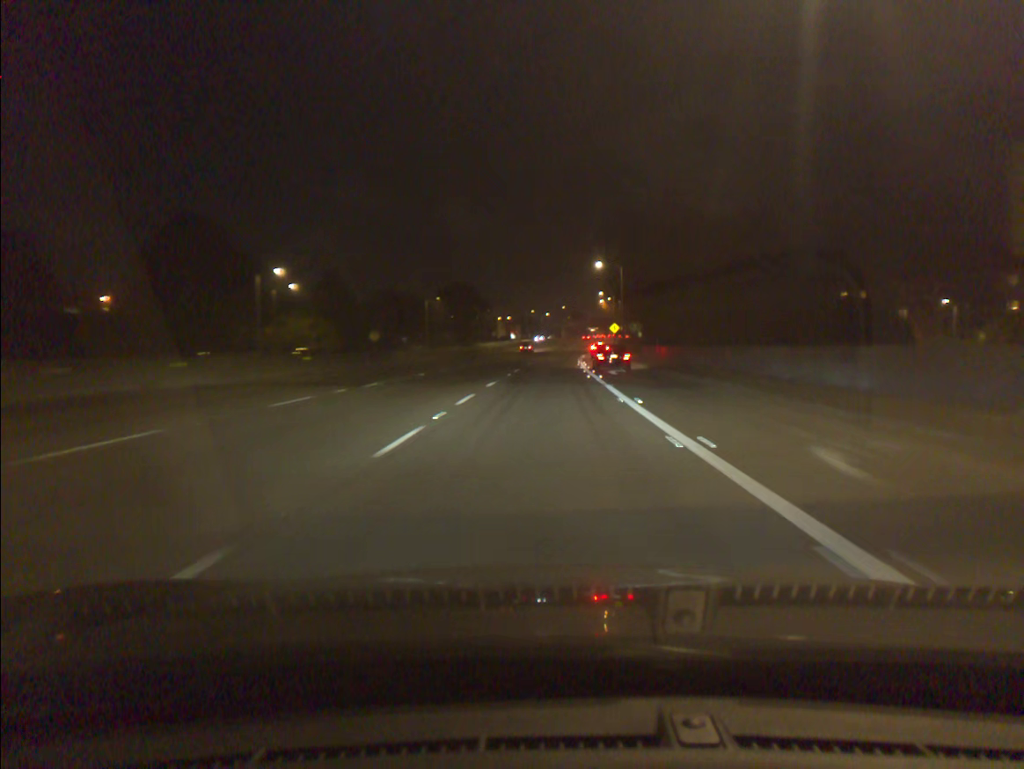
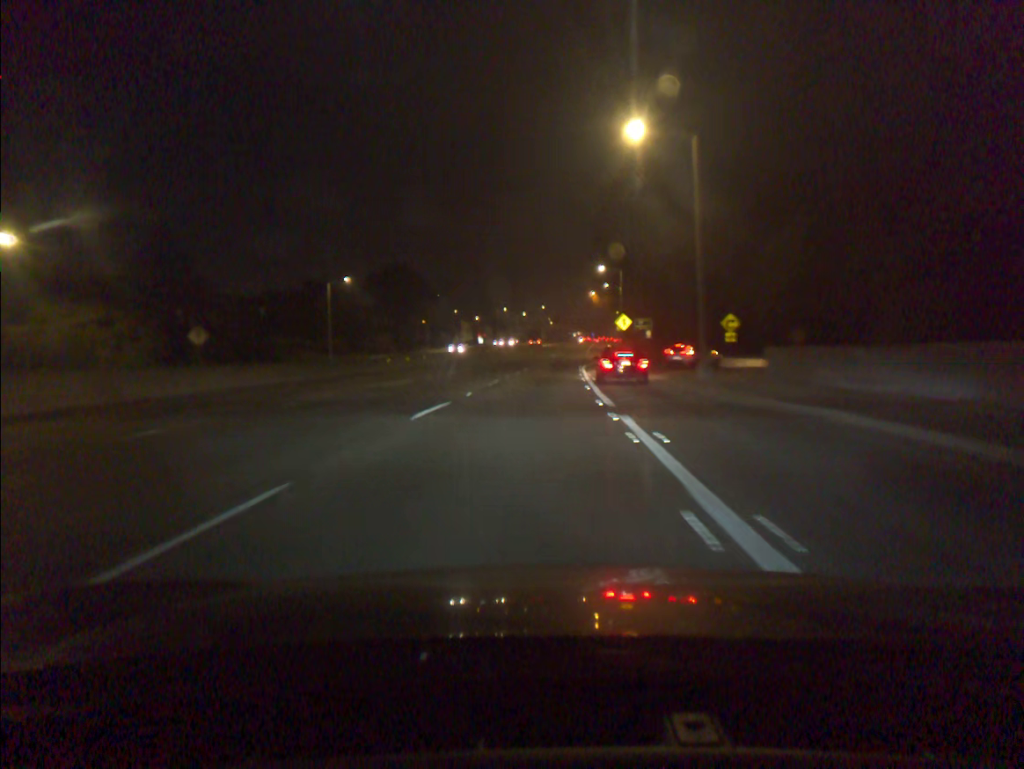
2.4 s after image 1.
(+1.2, +49.5) m; +1°
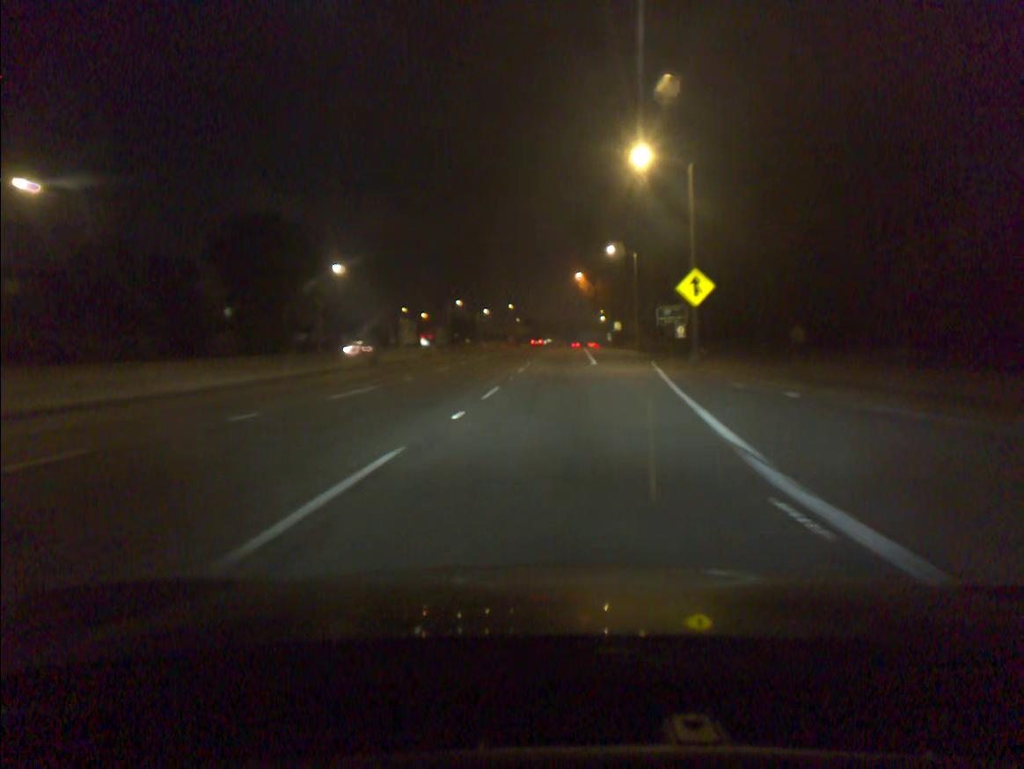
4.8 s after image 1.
(+0.6, +51.4) m; +2°
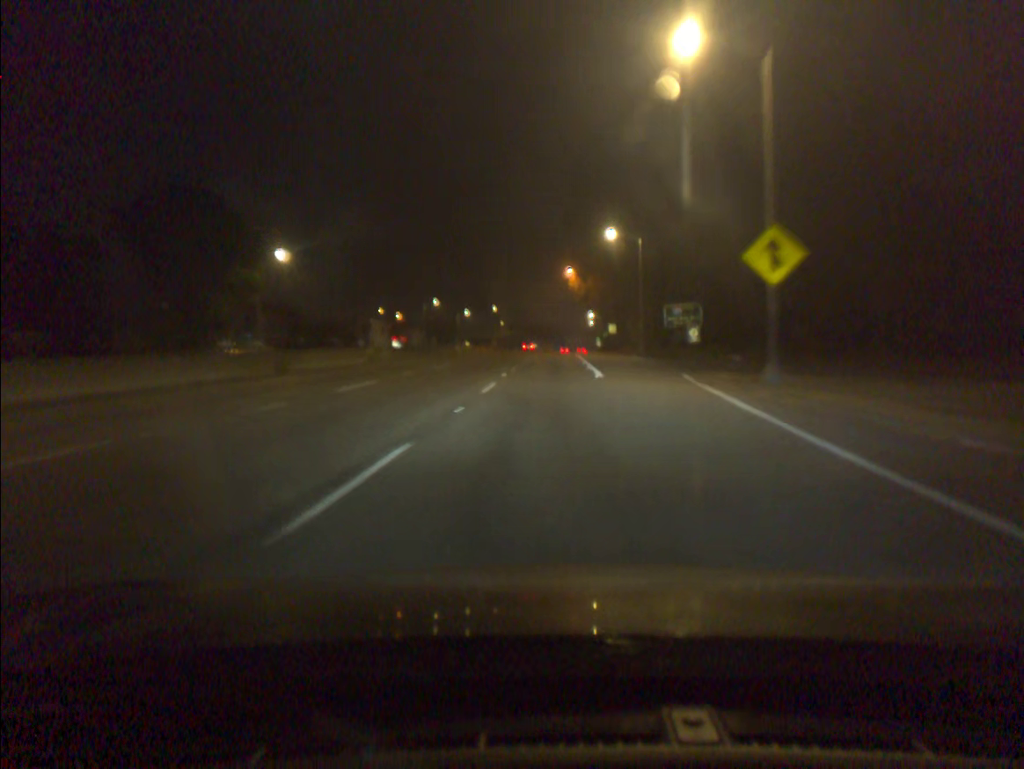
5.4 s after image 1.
(+0.1, +13.7) m; +1°
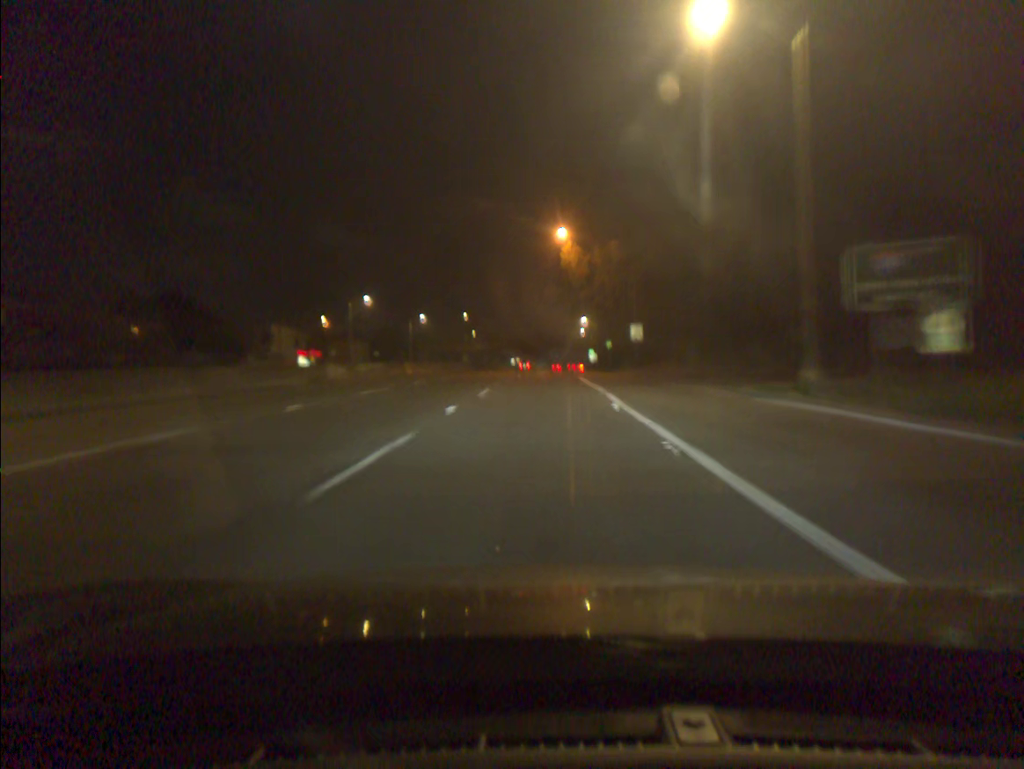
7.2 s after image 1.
(+0.8, +42.2) m; +1°
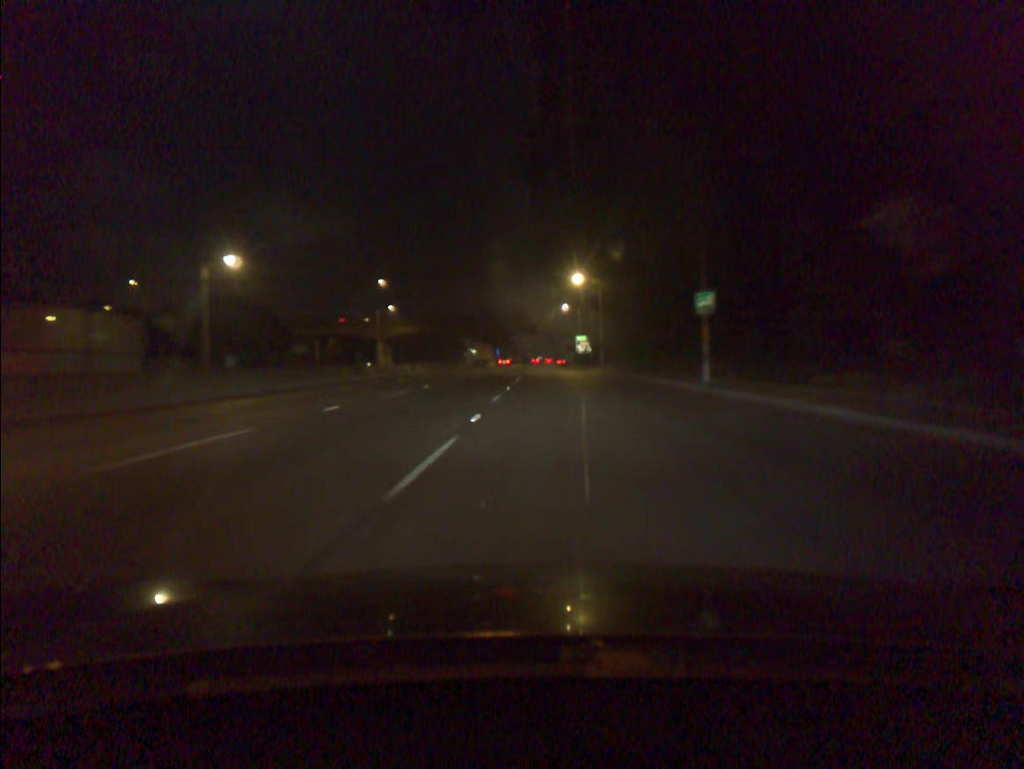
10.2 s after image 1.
(+0.9, +73.0) m; +2°
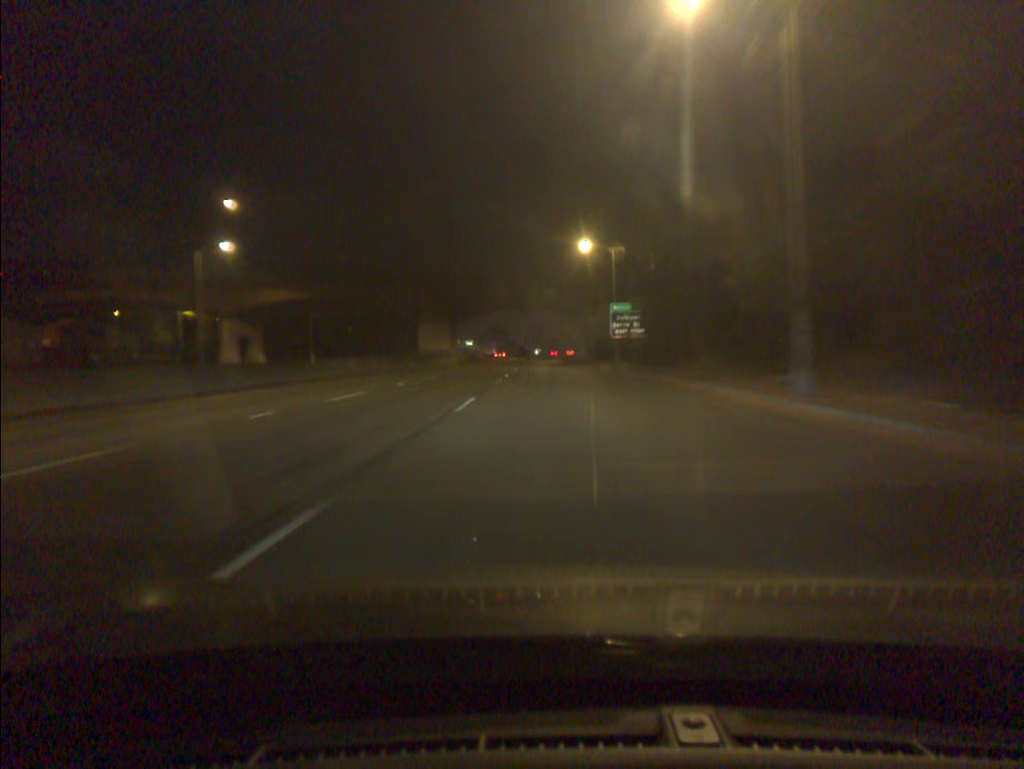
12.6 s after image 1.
(+0.2, +62.6) m; 0°
